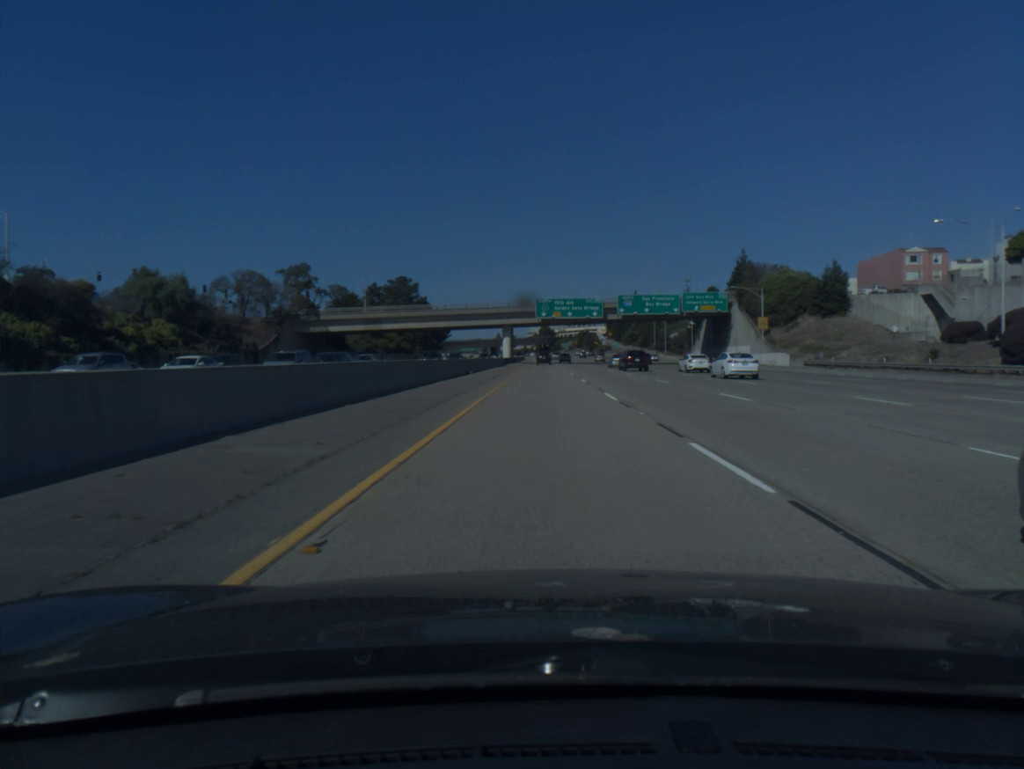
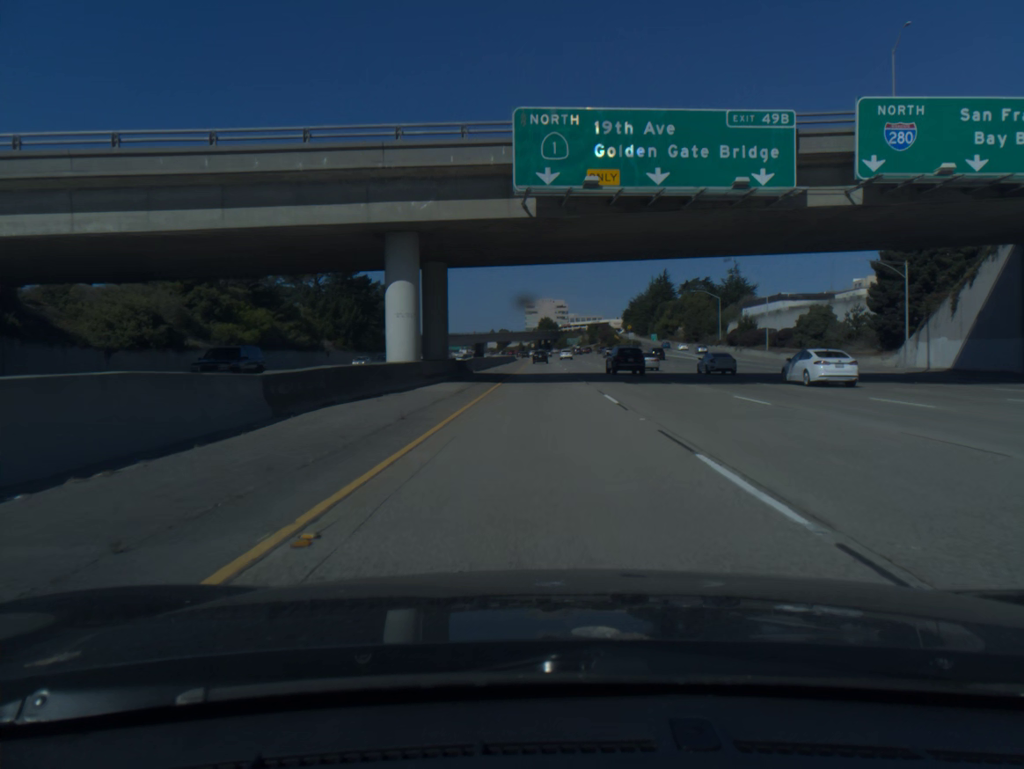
(+0.2, +87.4) m; 0°
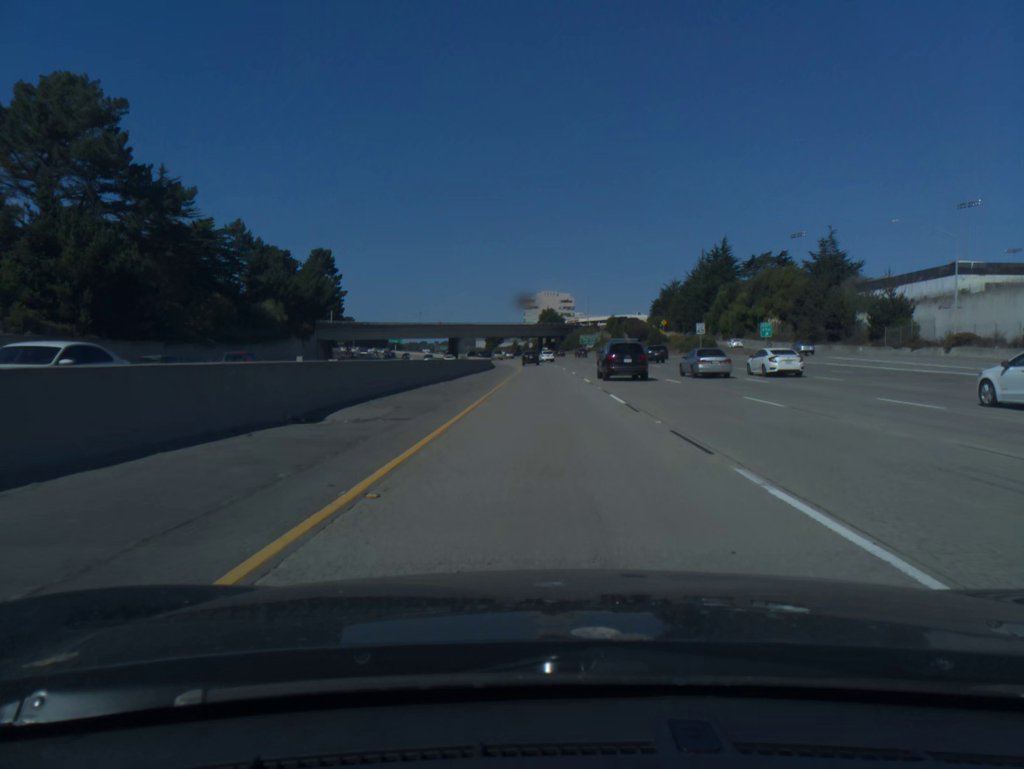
(0.0, +85.7) m; 0°
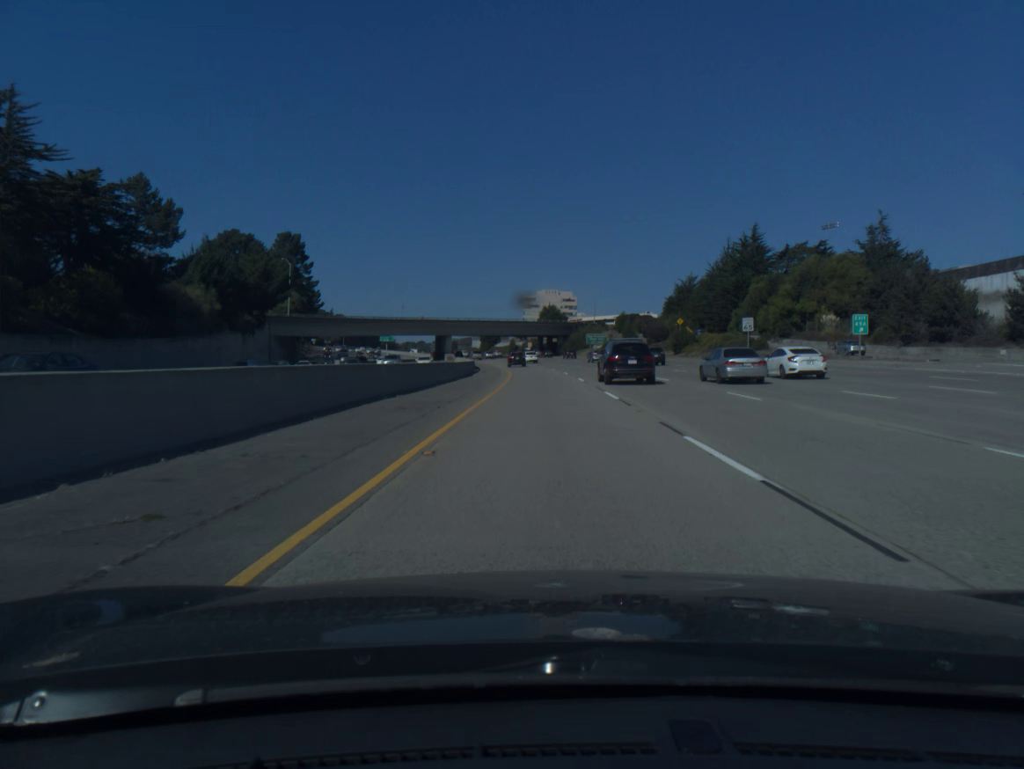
(0.0, +26.2) m; 0°
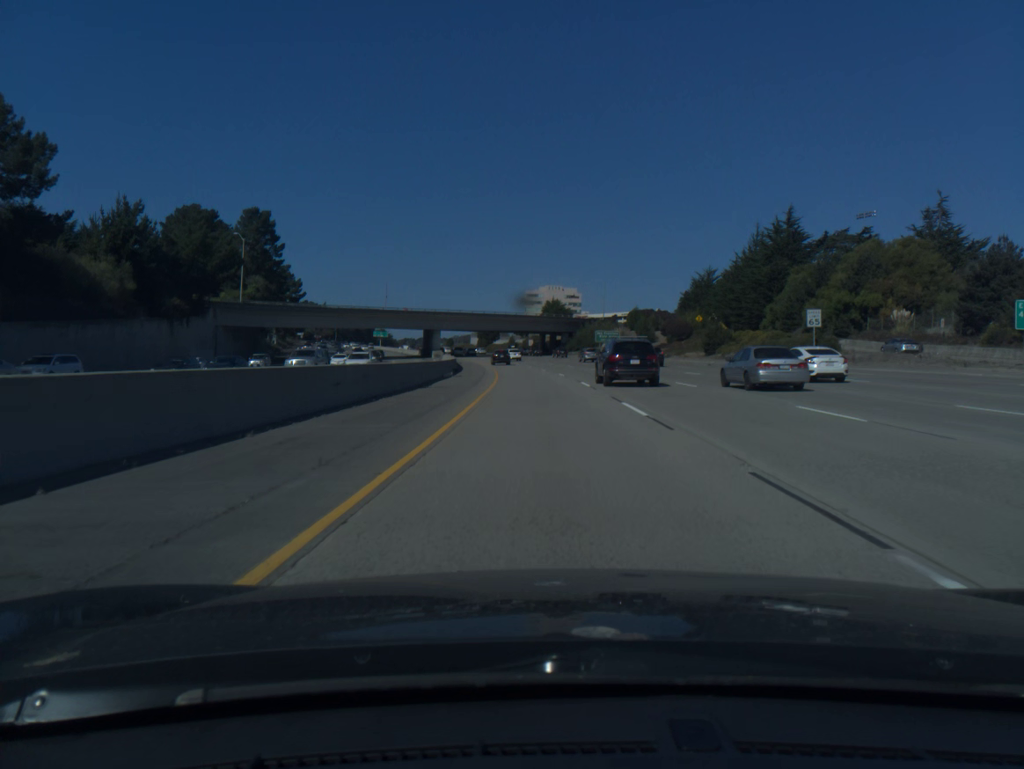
(0.0, +20.9) m; 0°
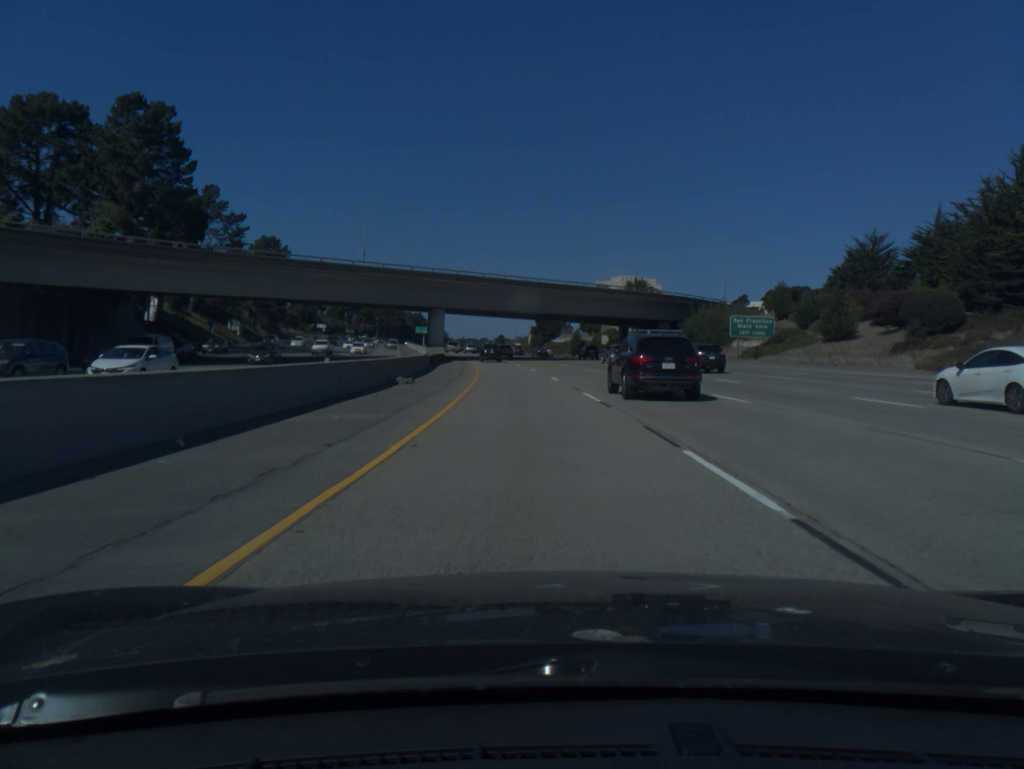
(-1.9, +65.9) m; -4°
